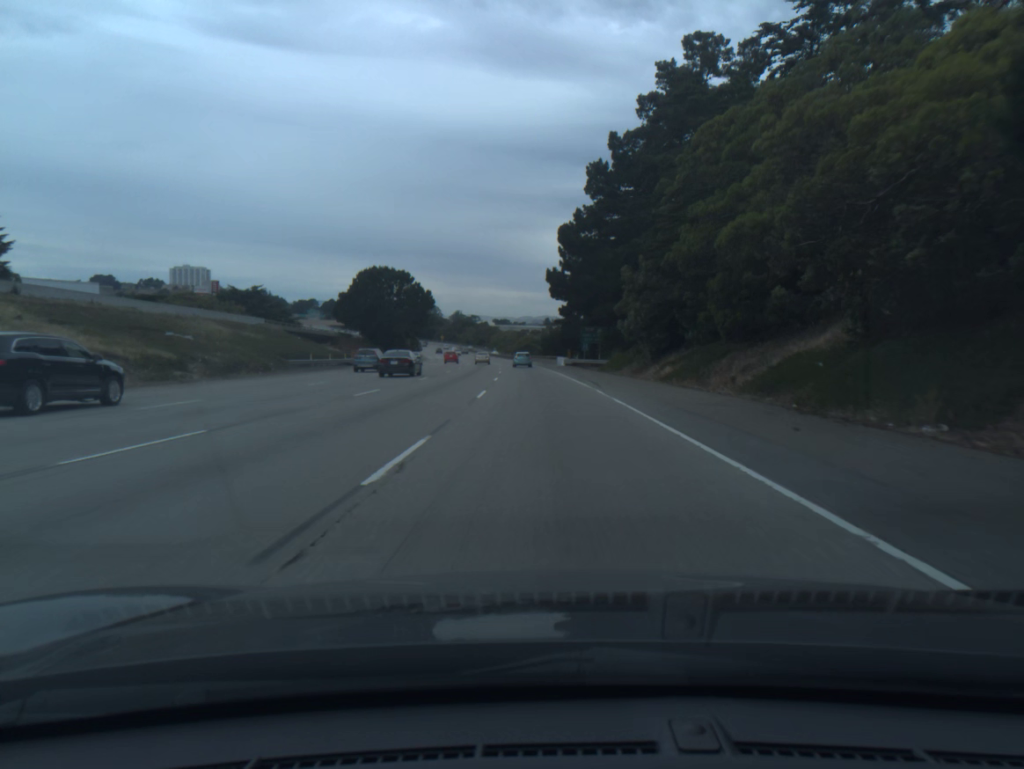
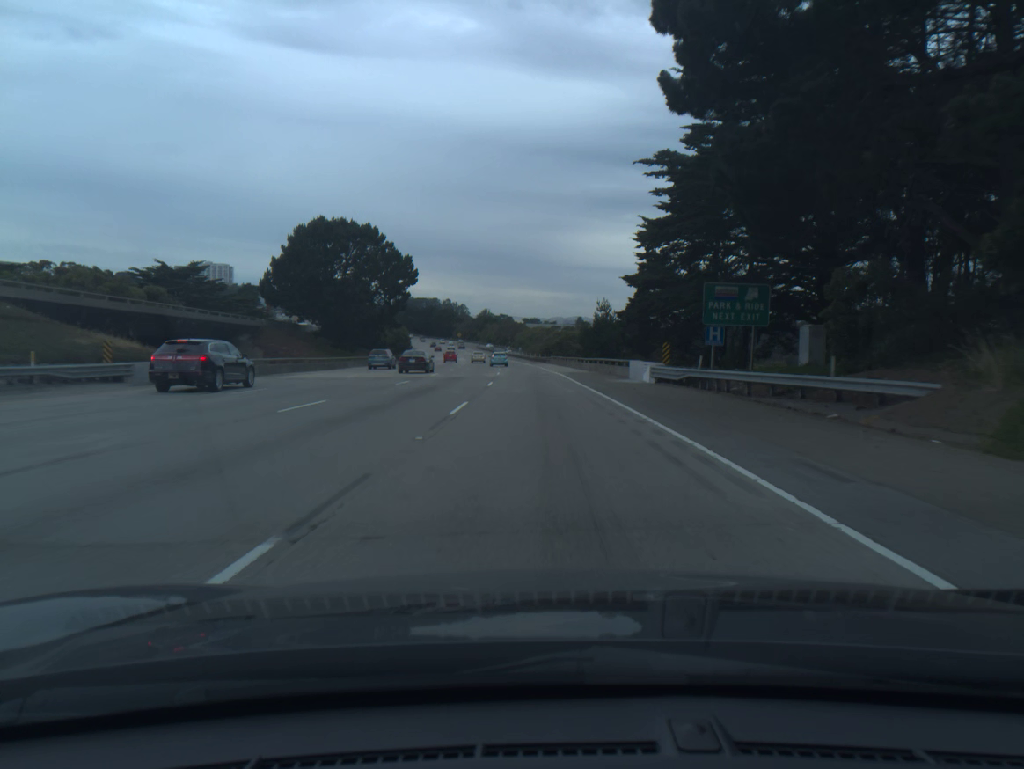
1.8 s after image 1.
(-1.0, +50.8) m; -2°
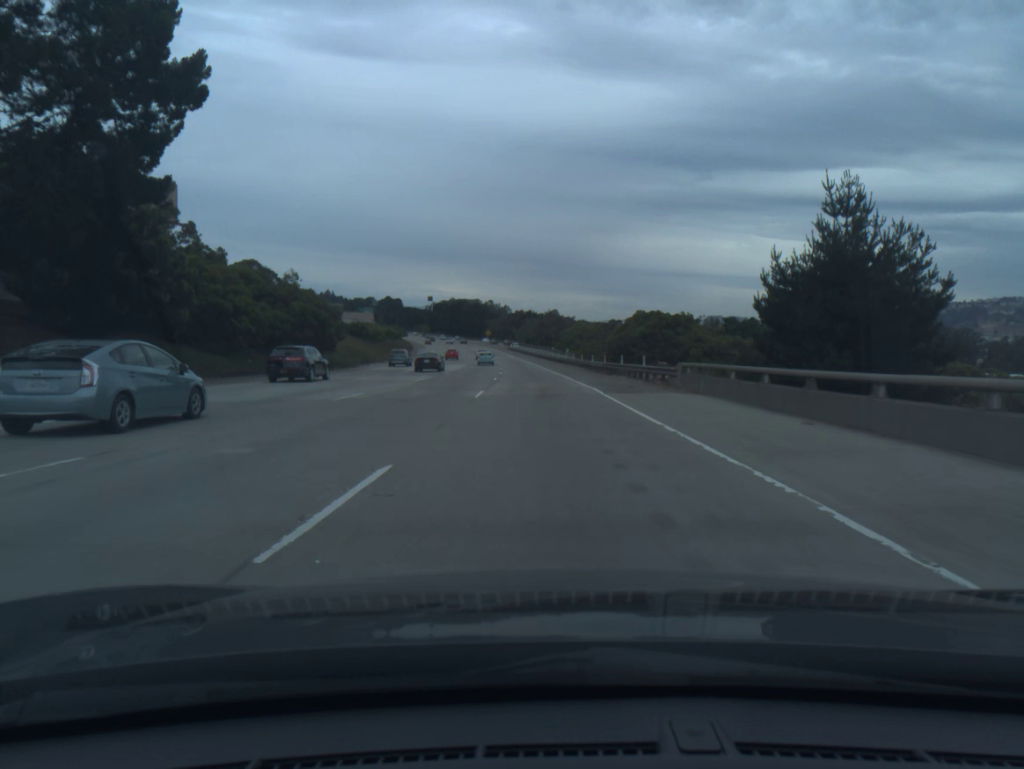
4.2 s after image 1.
(-2.0, +69.5) m; -3°
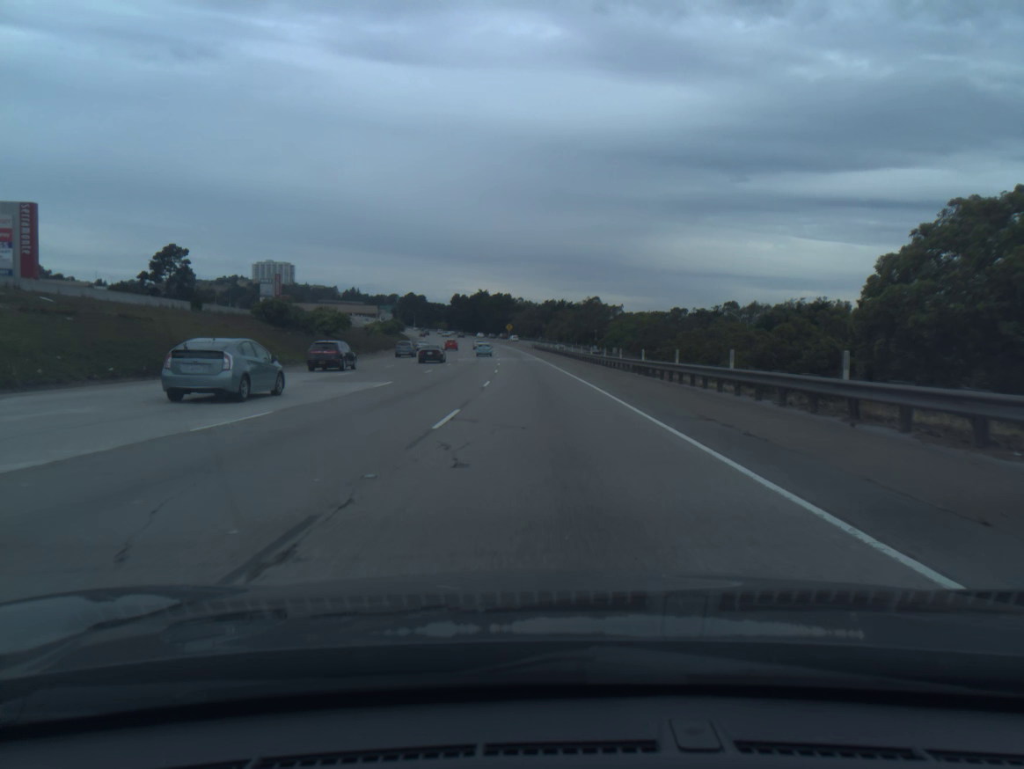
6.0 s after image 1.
(-1.2, +53.5) m; -2°
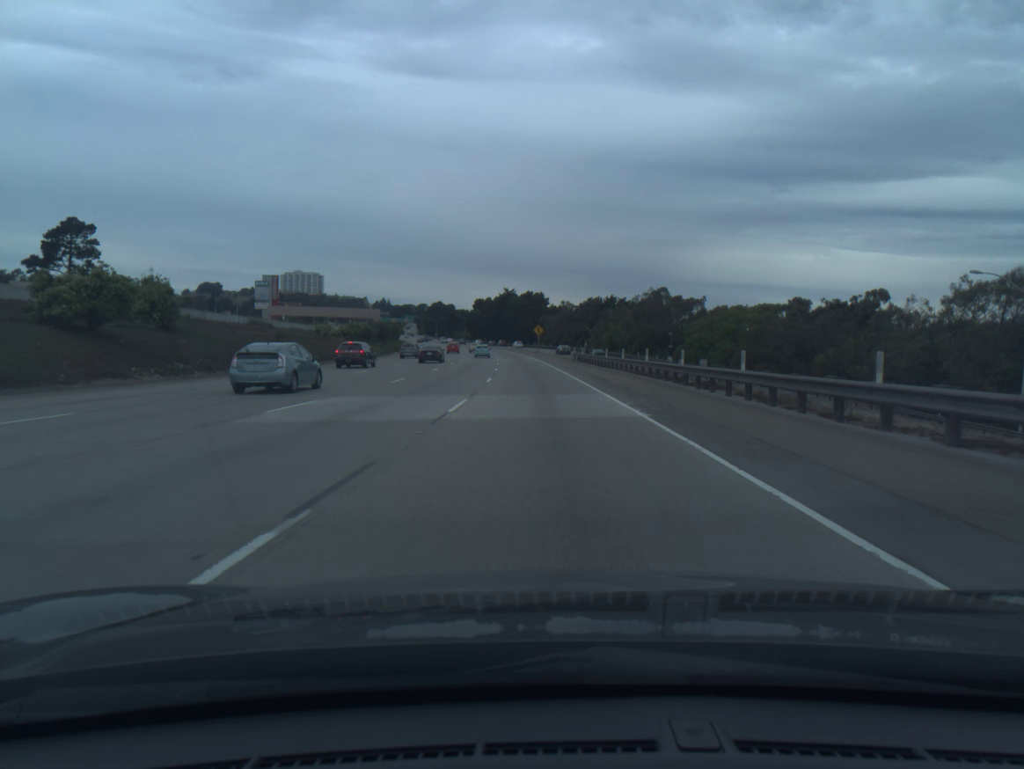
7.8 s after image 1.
(-1.1, +54.5) m; -3°
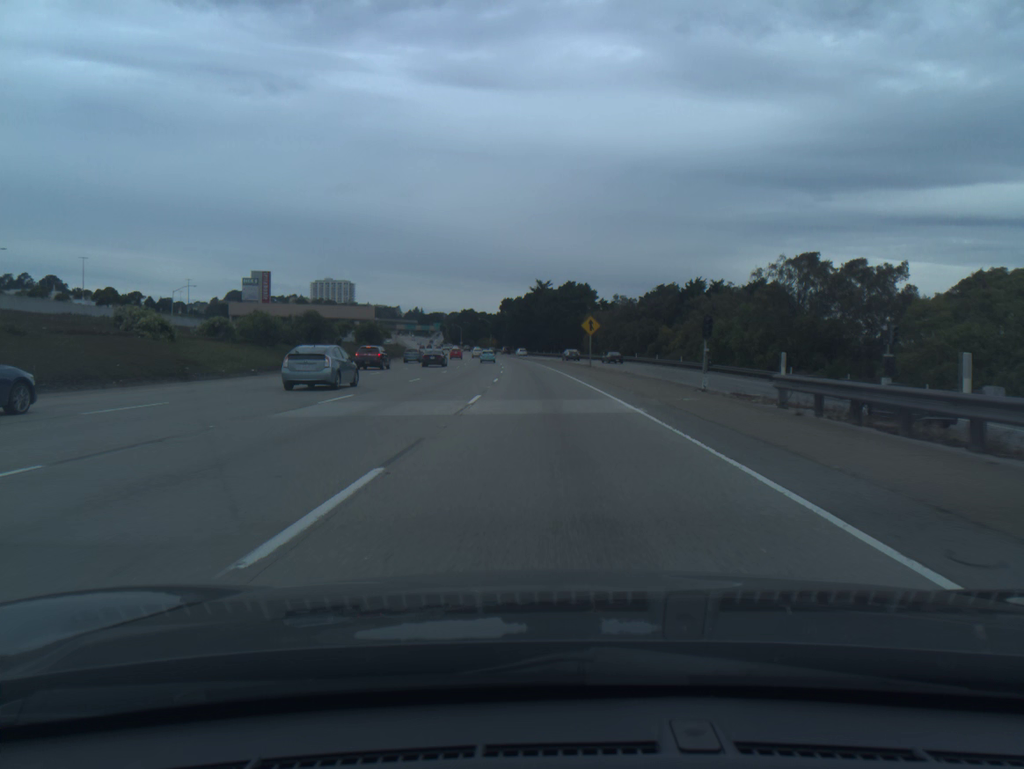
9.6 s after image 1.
(-1.4, +55.3) m; -3°
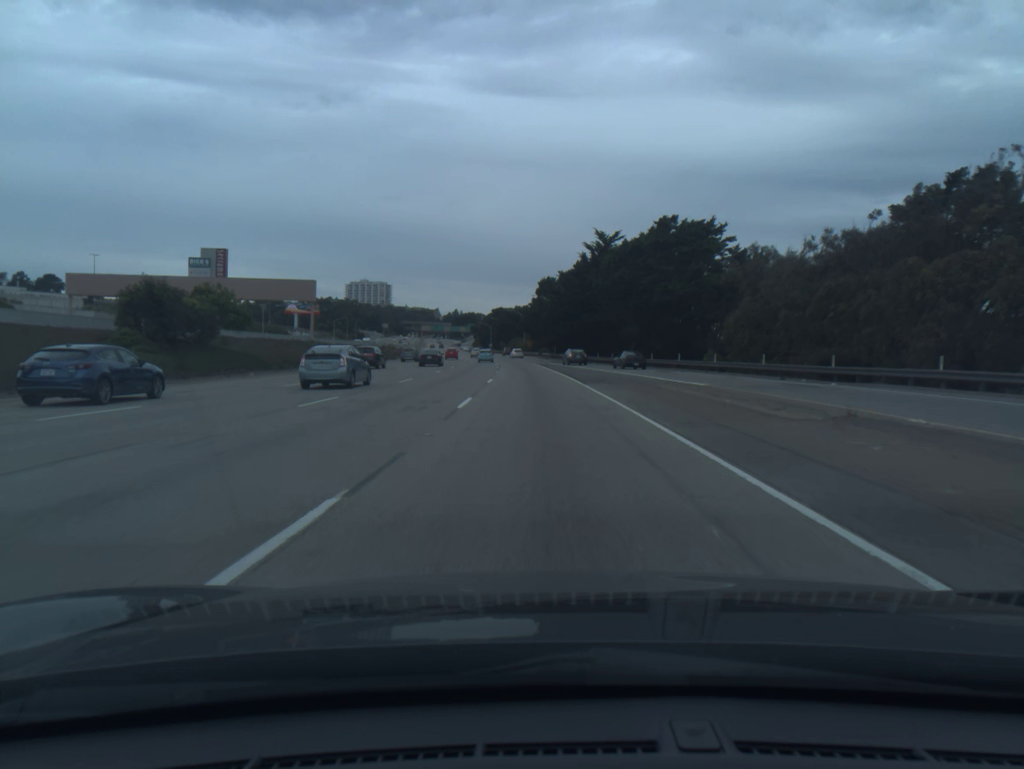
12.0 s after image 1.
(-2.0, +74.7) m; -3°
